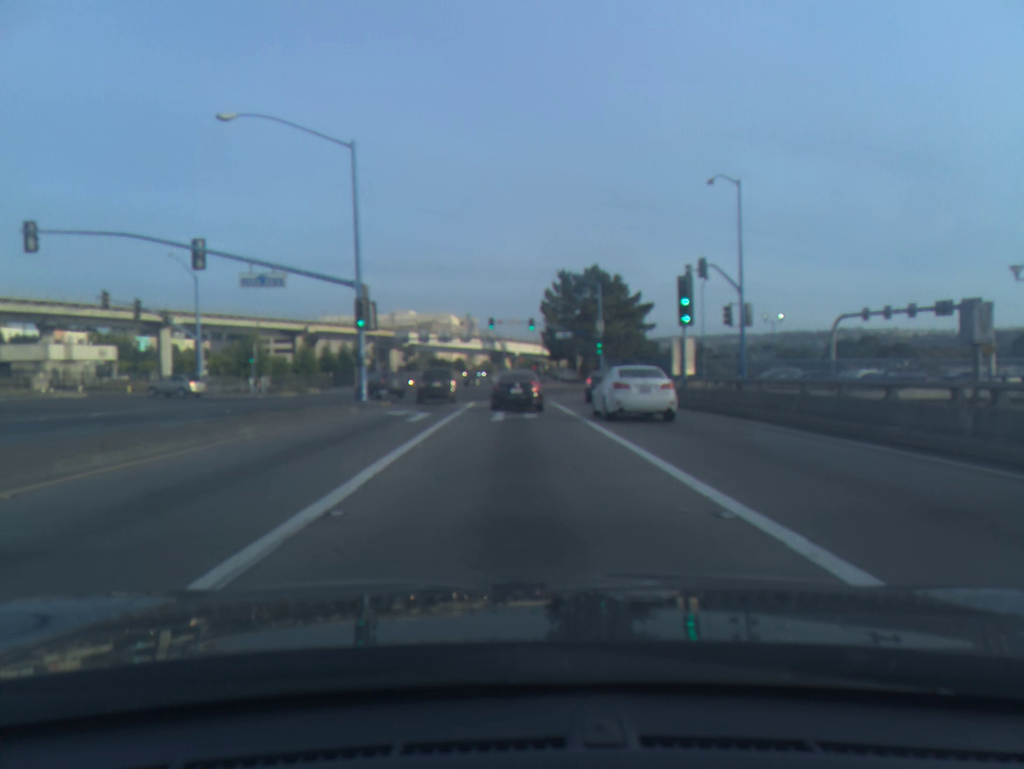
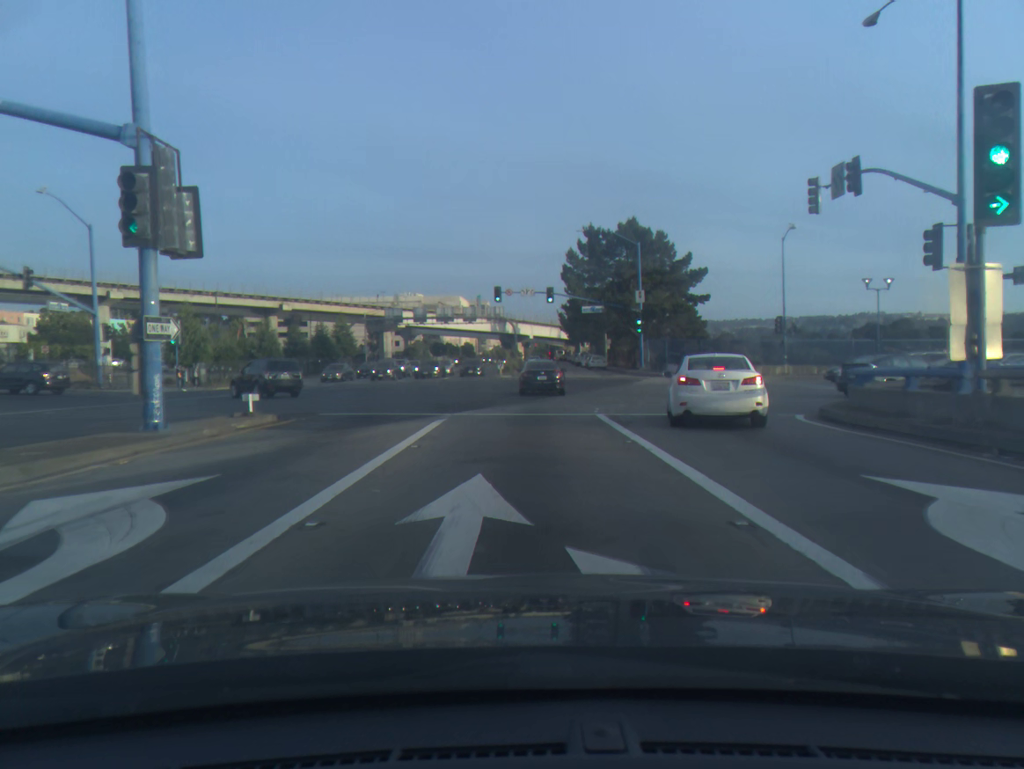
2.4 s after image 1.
(0.0, +18.8) m; -1°
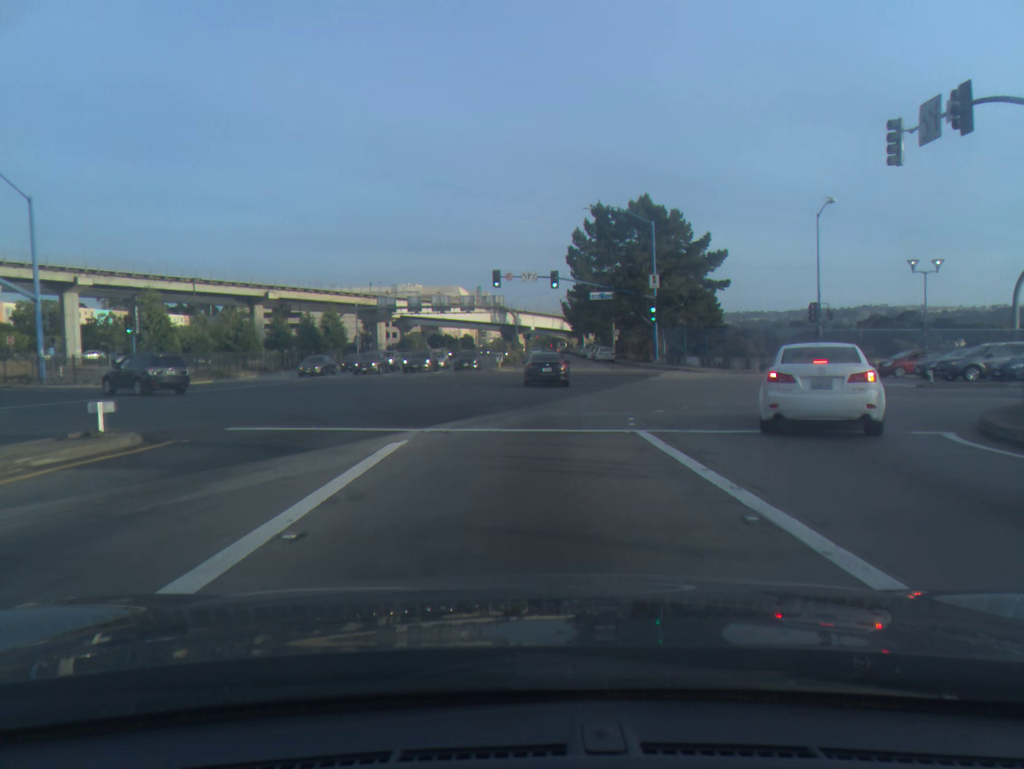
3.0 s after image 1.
(0.0, +6.3) m; 0°
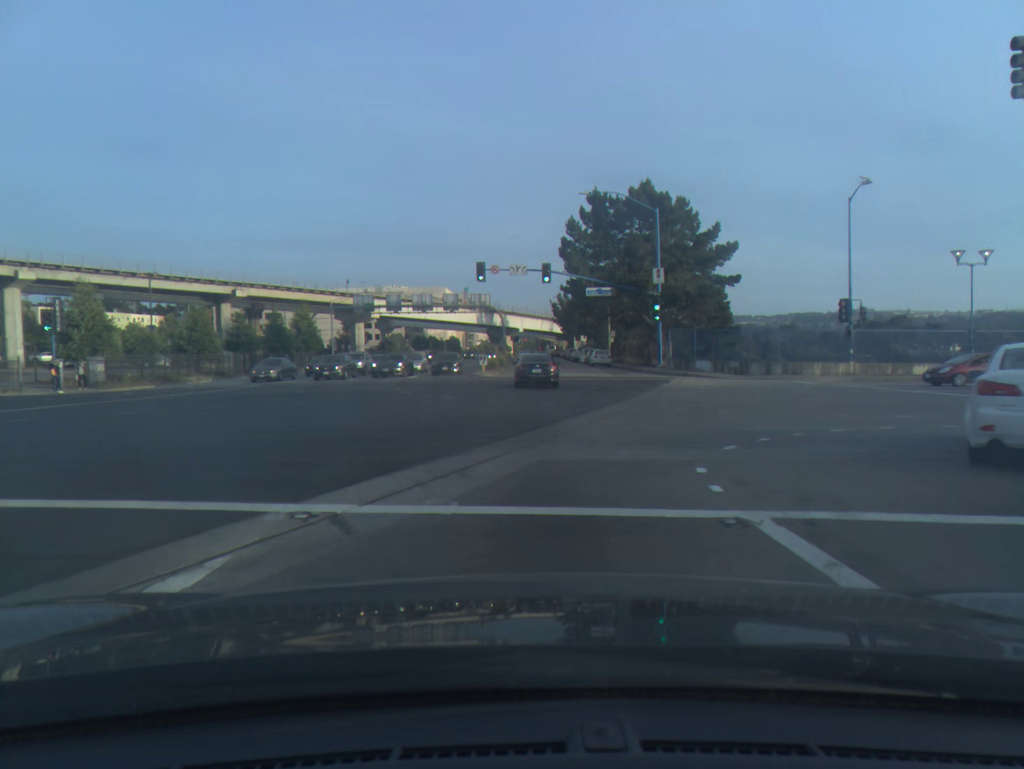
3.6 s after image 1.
(+0.1, +6.8) m; +1°
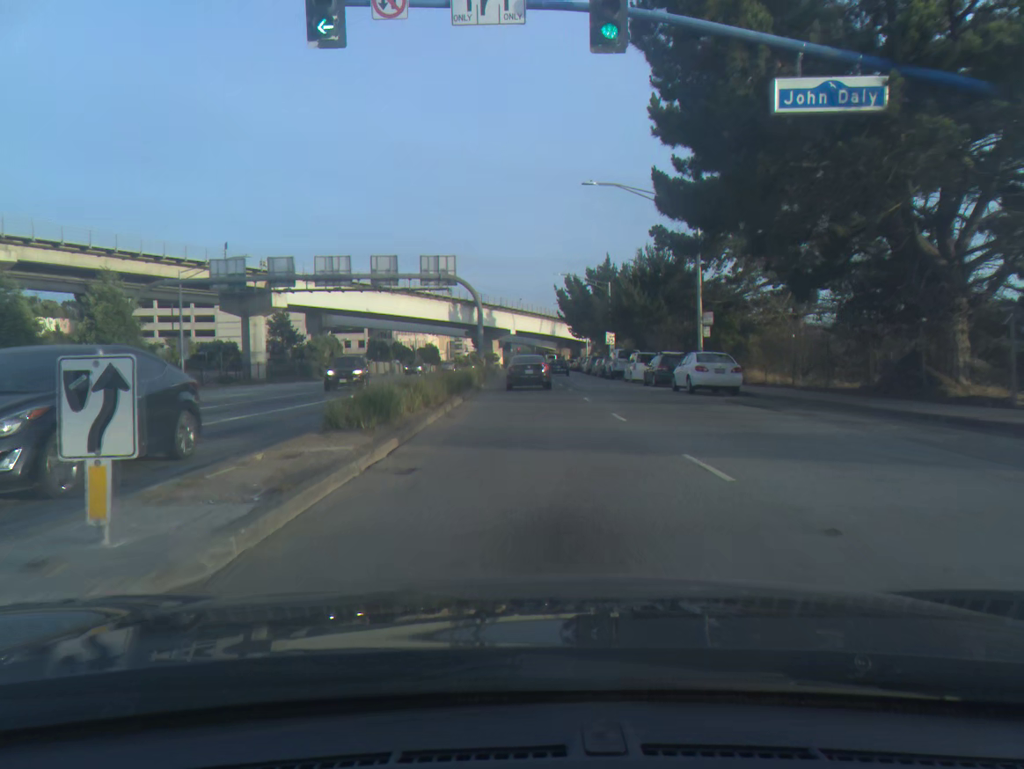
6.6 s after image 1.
(+0.2, +41.1) m; 0°
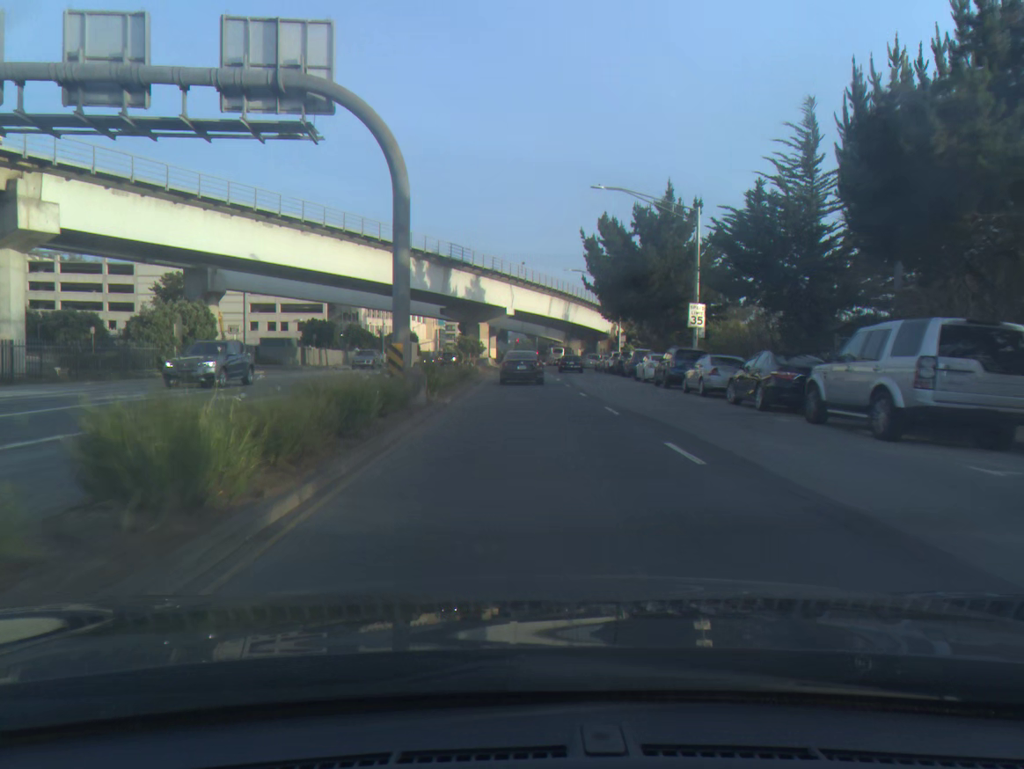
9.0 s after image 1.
(-0.1, +35.7) m; 0°
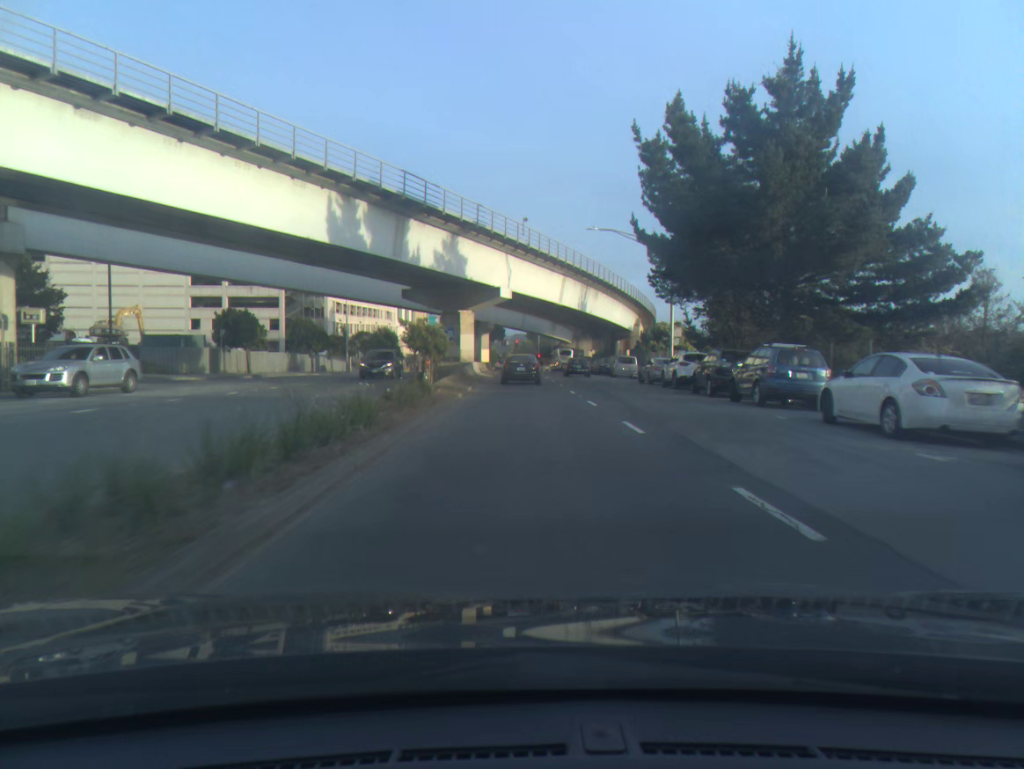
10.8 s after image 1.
(+0.1, +25.4) m; 0°
